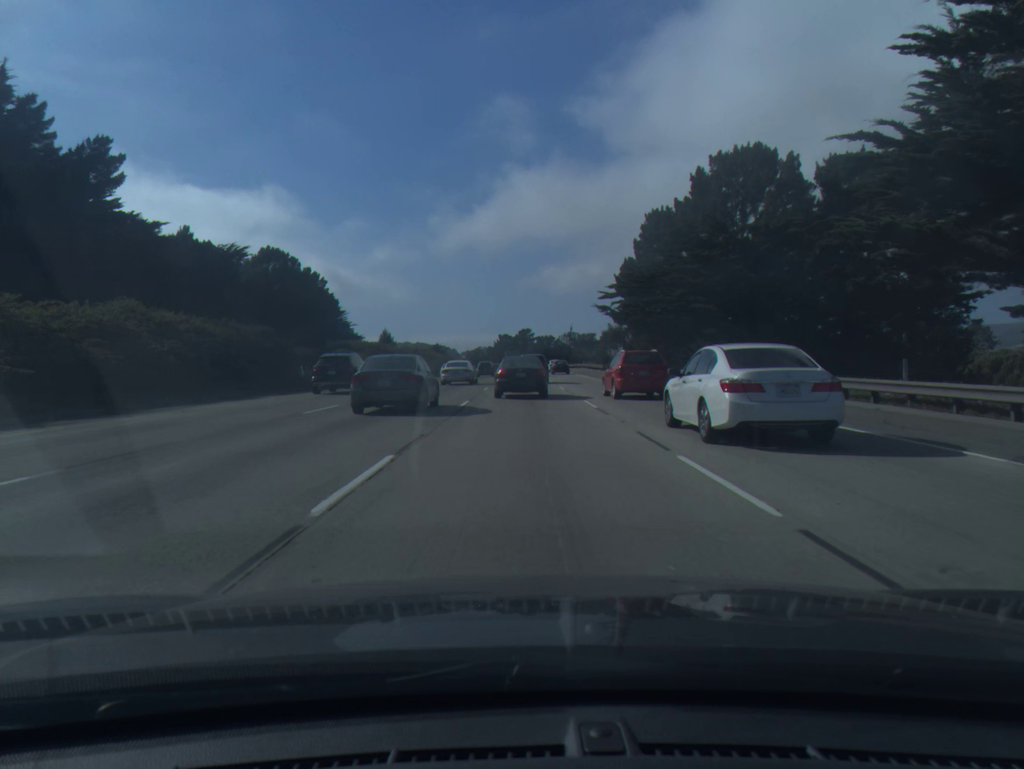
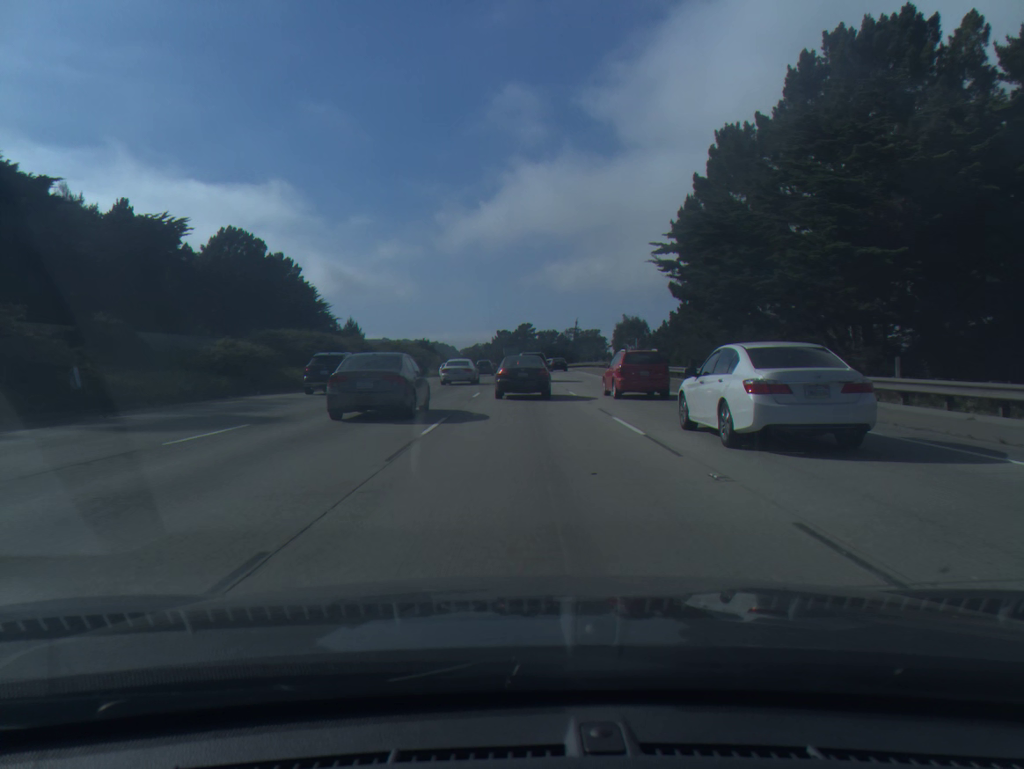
(0.0, +22.4) m; 0°
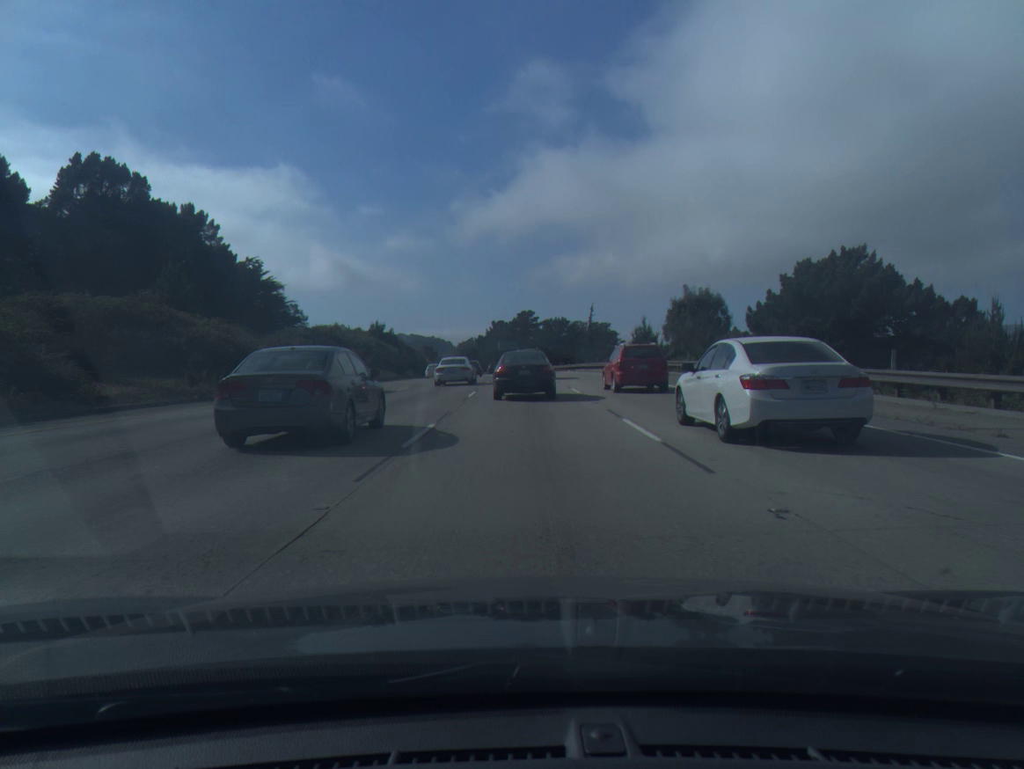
(0.0, +45.6) m; 0°
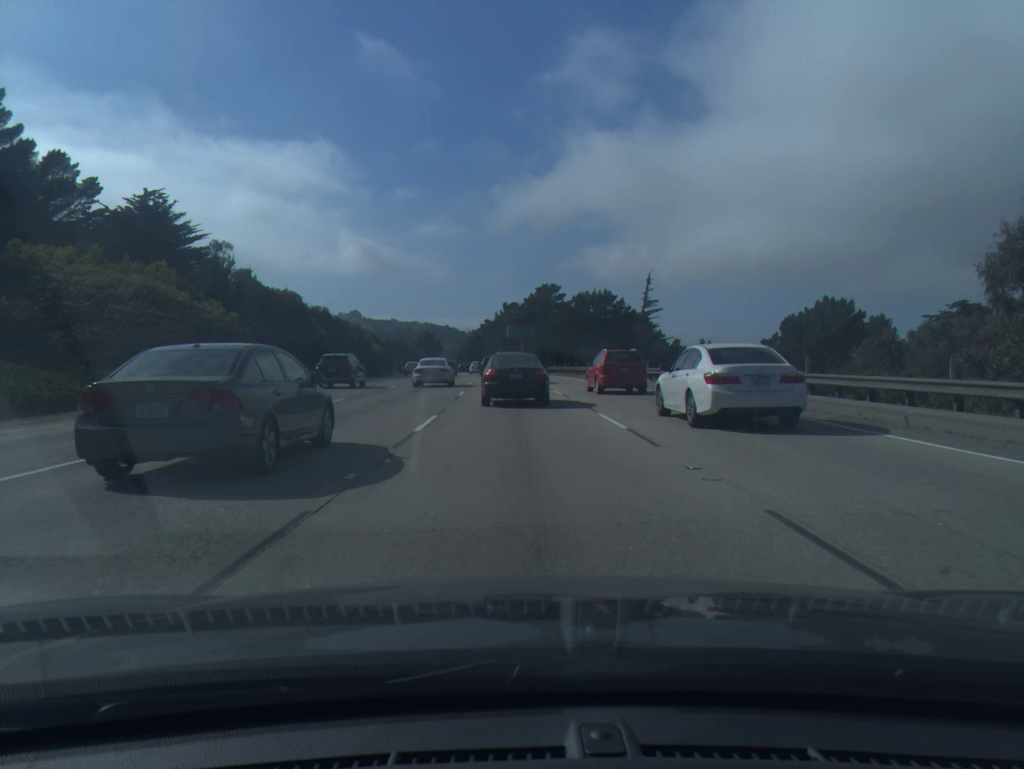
(-0.1, +56.2) m; -1°
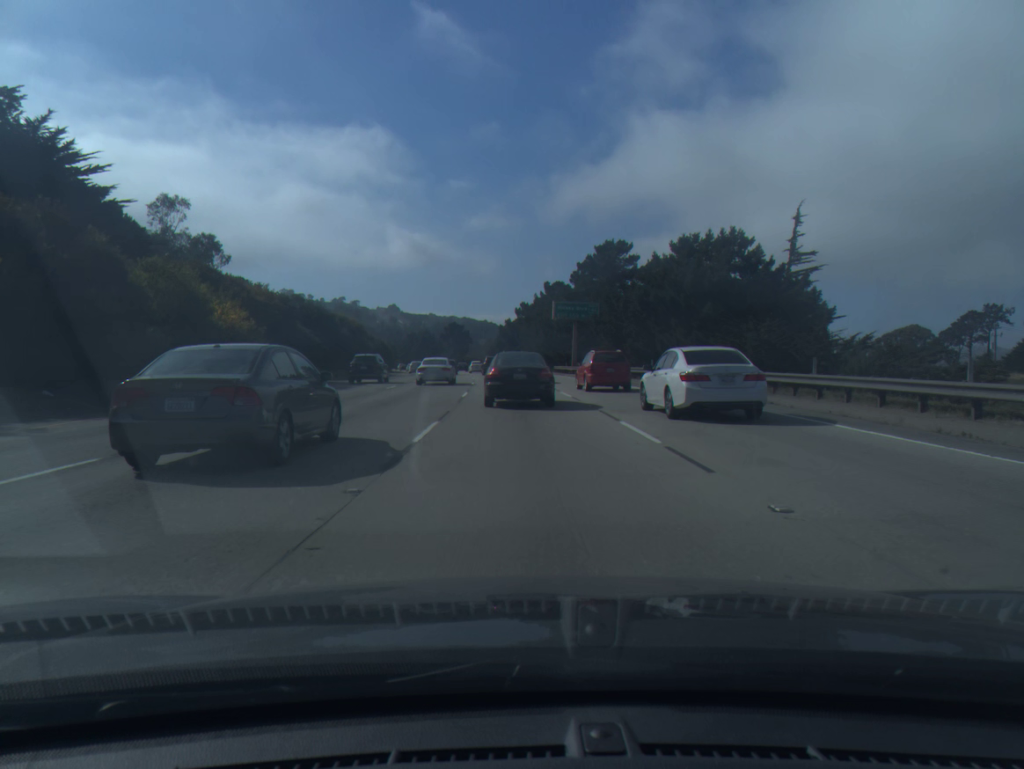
(-1.2, +45.8) m; -3°
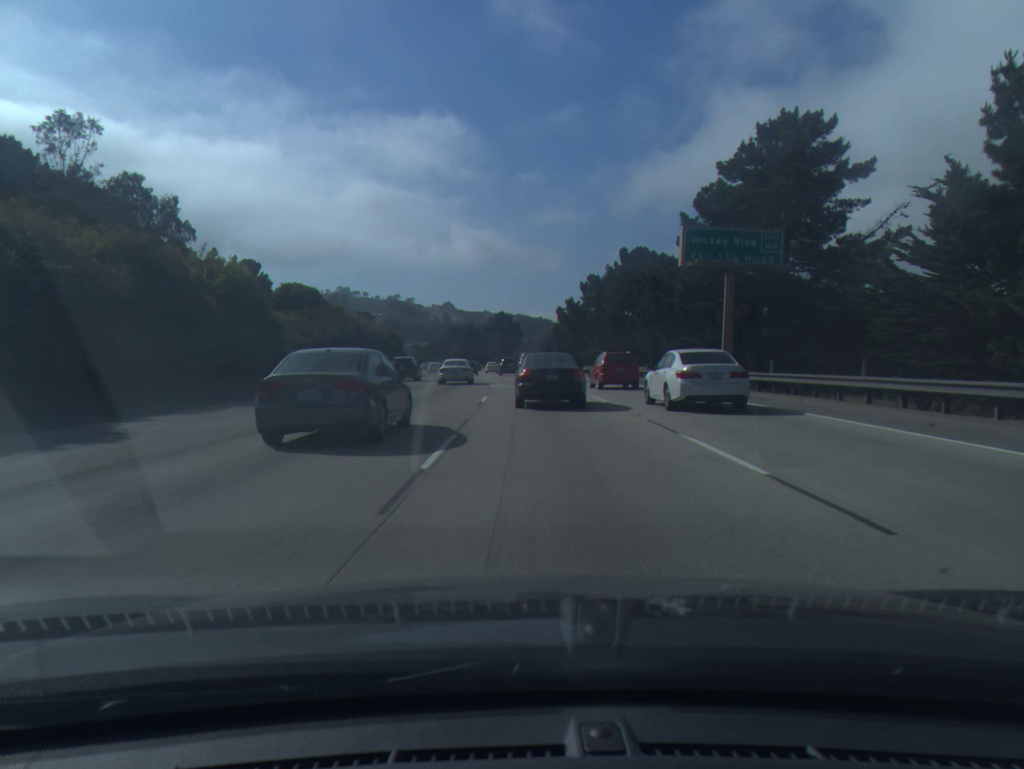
(-1.4, +46.7) m; -4°
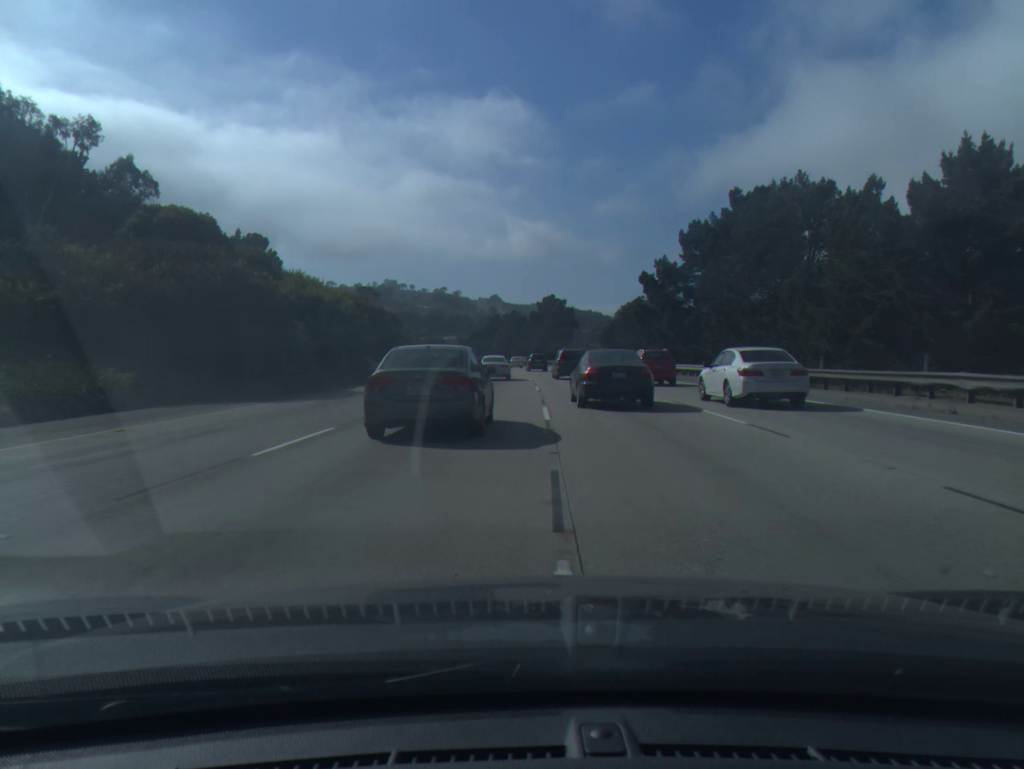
(-1.3, +37.4) m; -4°
